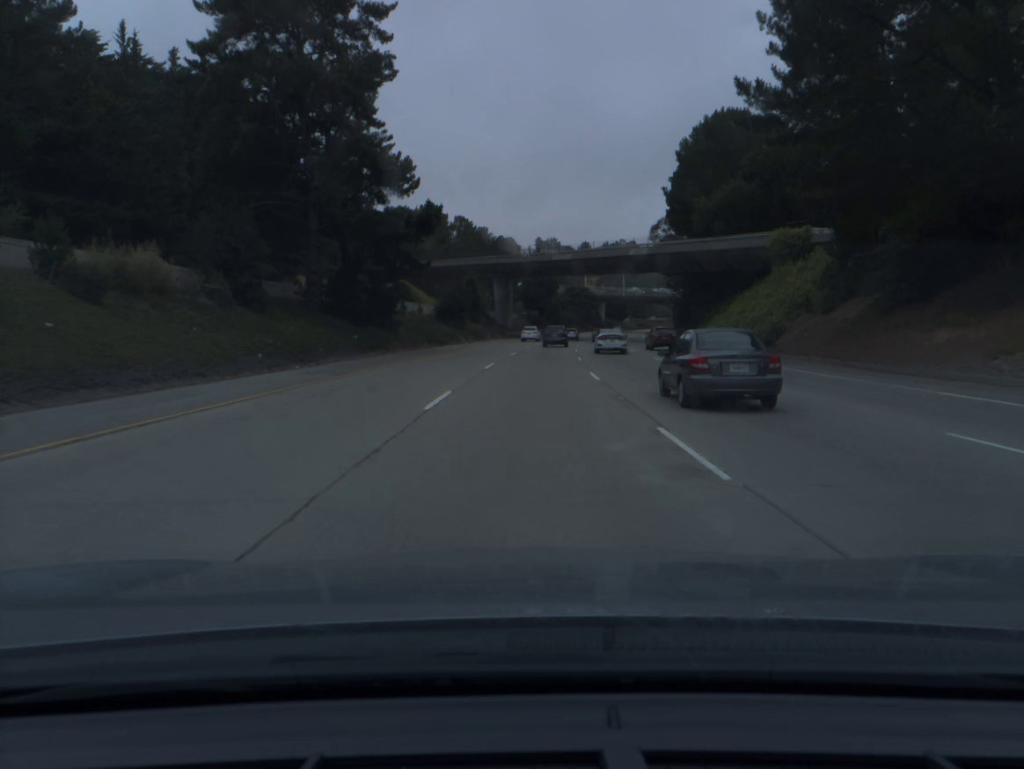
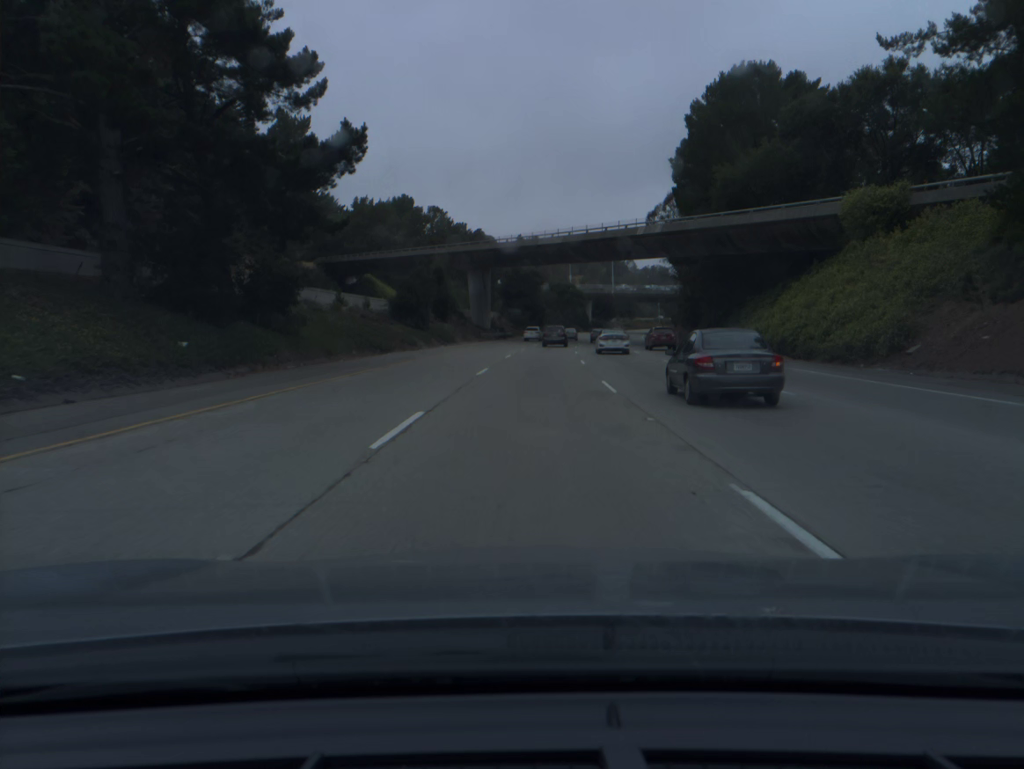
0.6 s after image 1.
(+0.2, +19.0) m; +1°
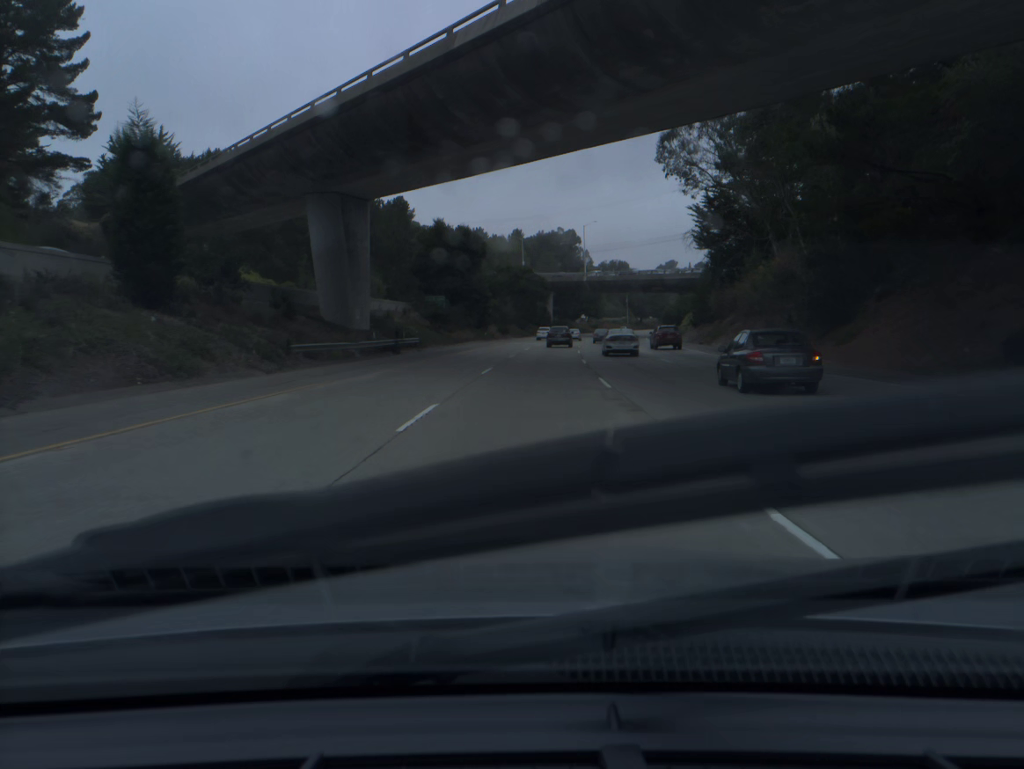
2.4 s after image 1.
(+2.1, +56.9) m; +4°
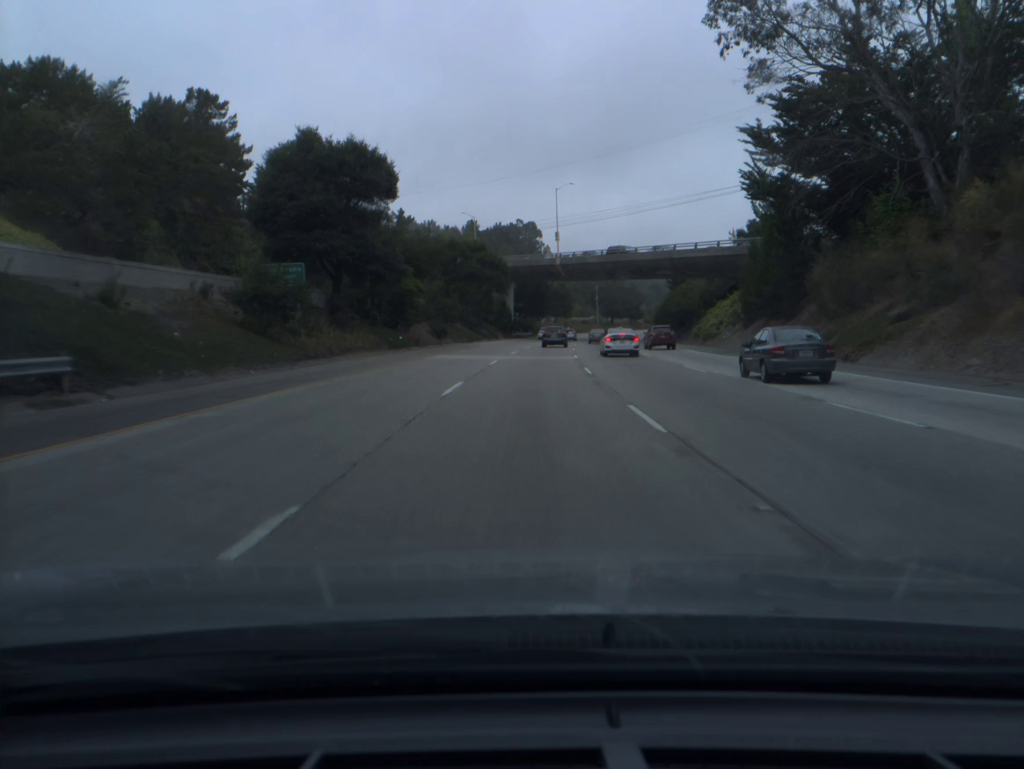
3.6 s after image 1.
(+1.0, +37.9) m; +3°
